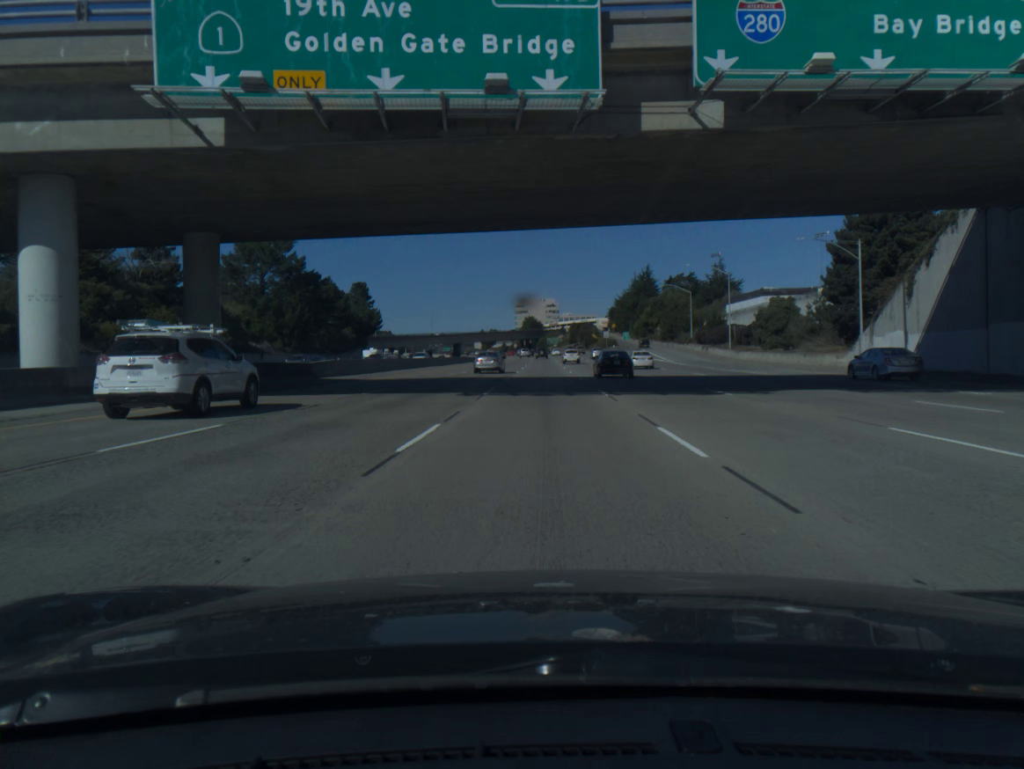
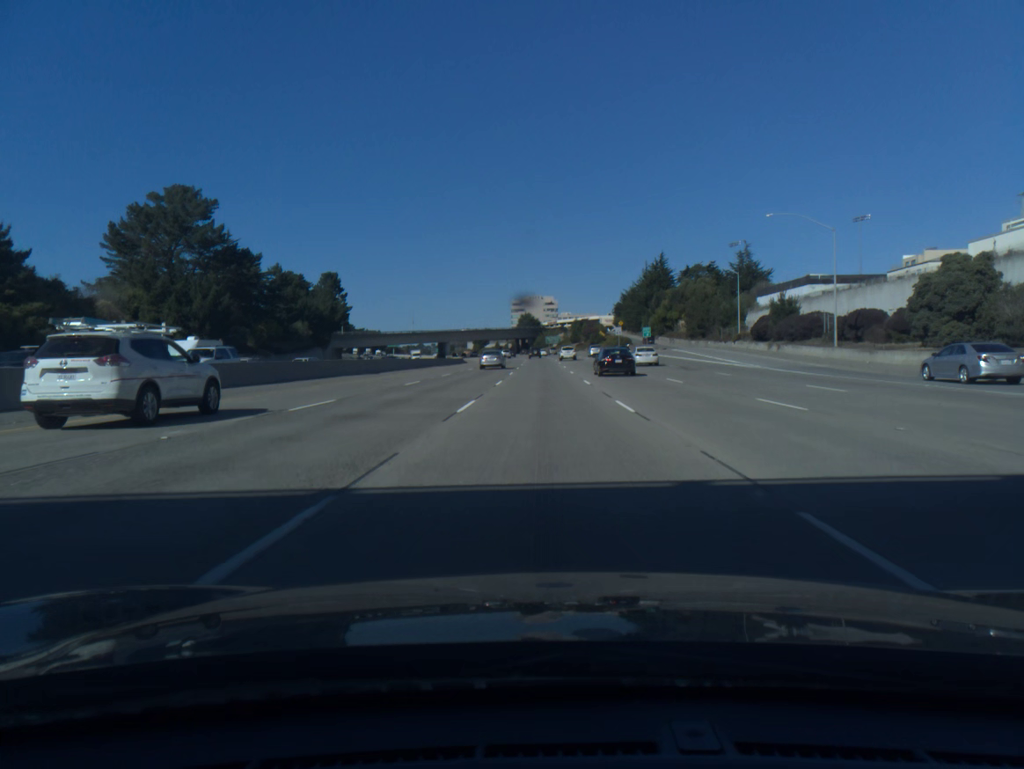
(0.0, +35.6) m; 0°
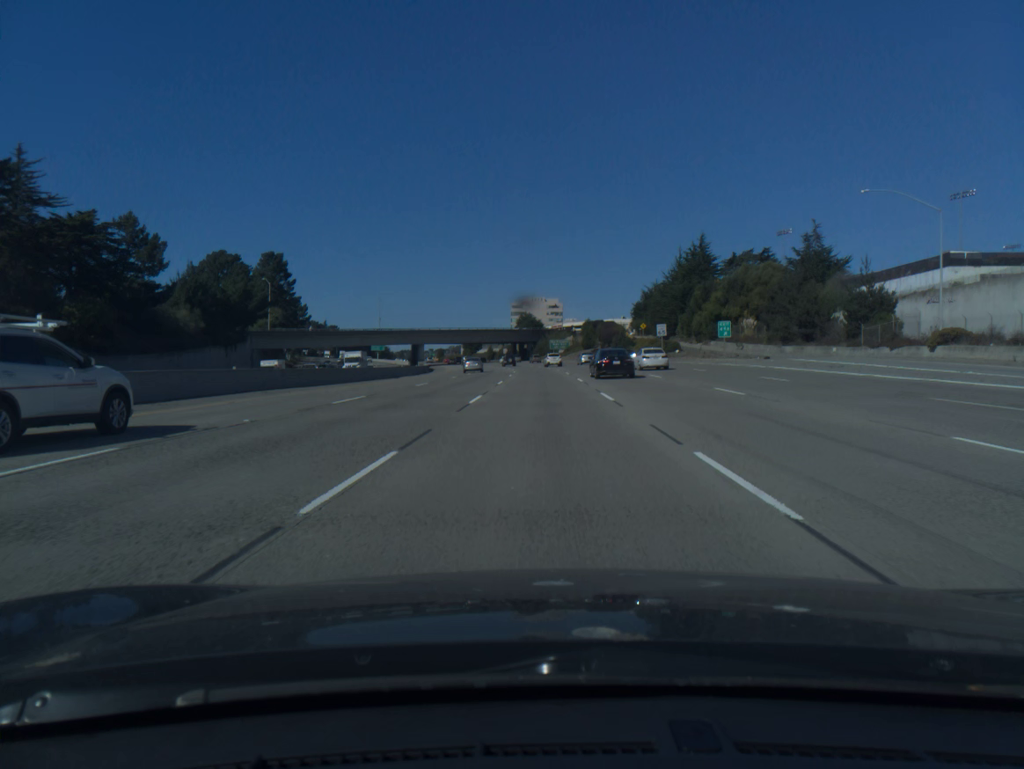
(+0.1, +53.4) m; 0°
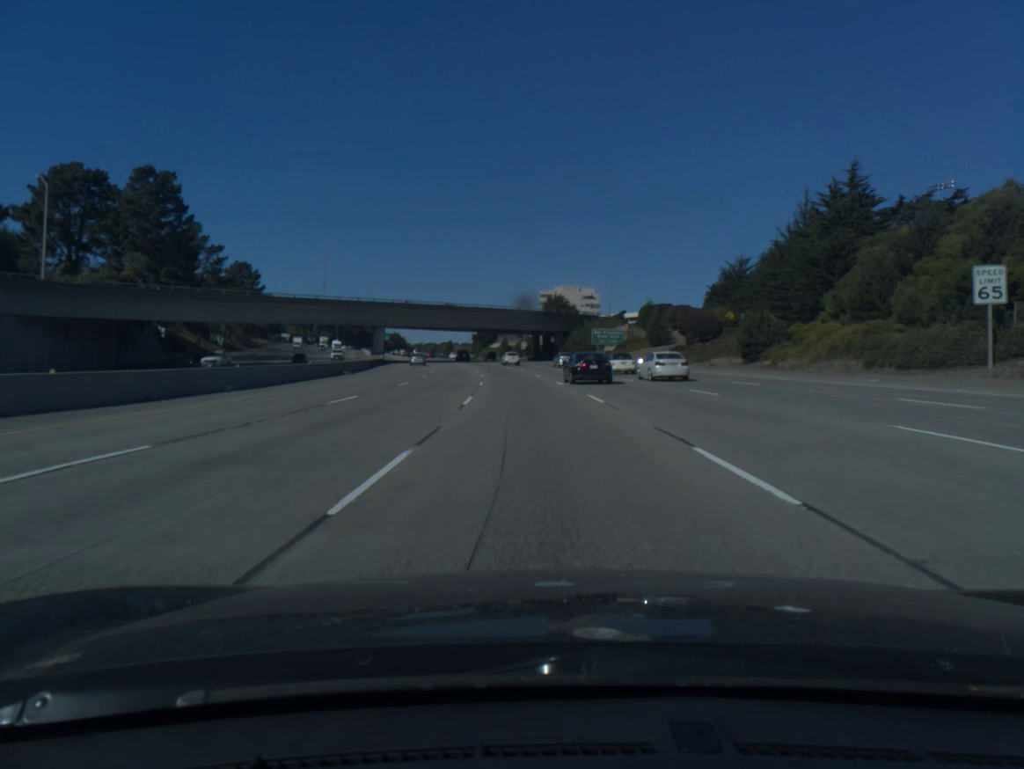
(-0.8, +70.9) m; -2°
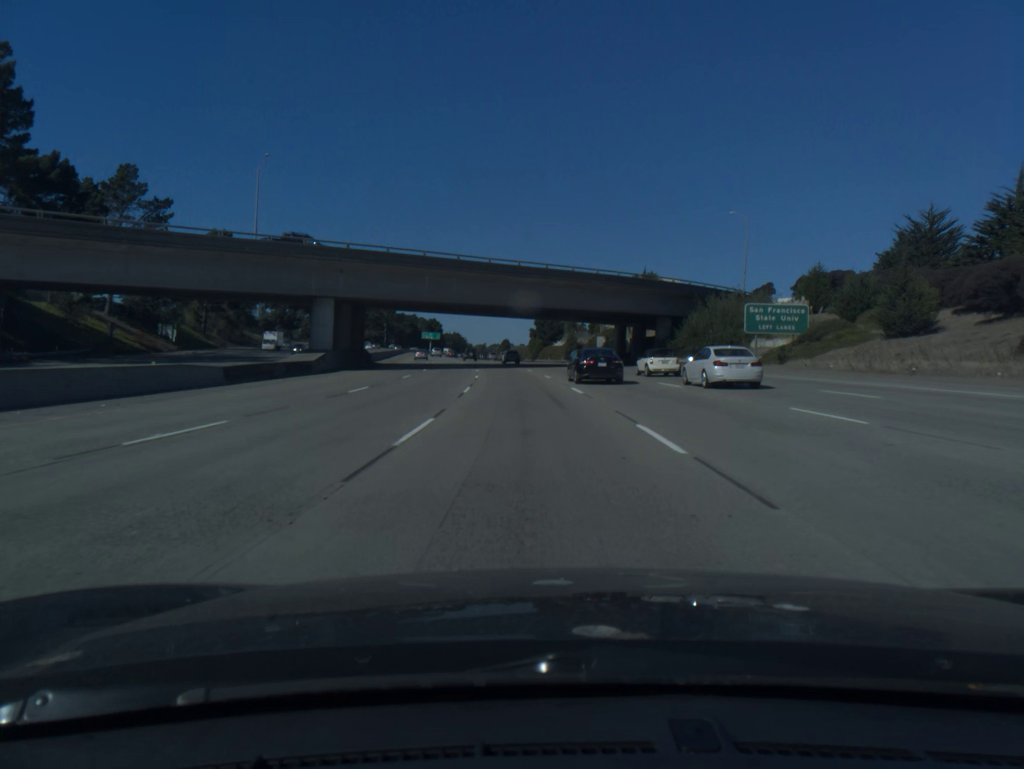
(-2.2, +53.2) m; -5°
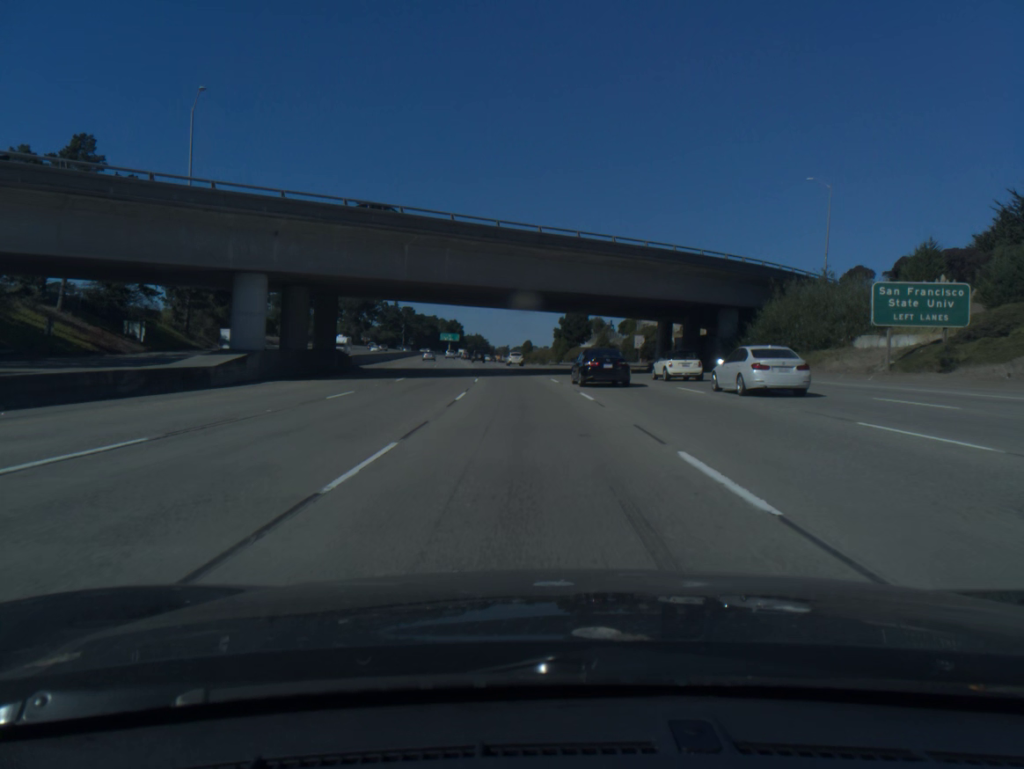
(-0.3, +17.8) m; -2°
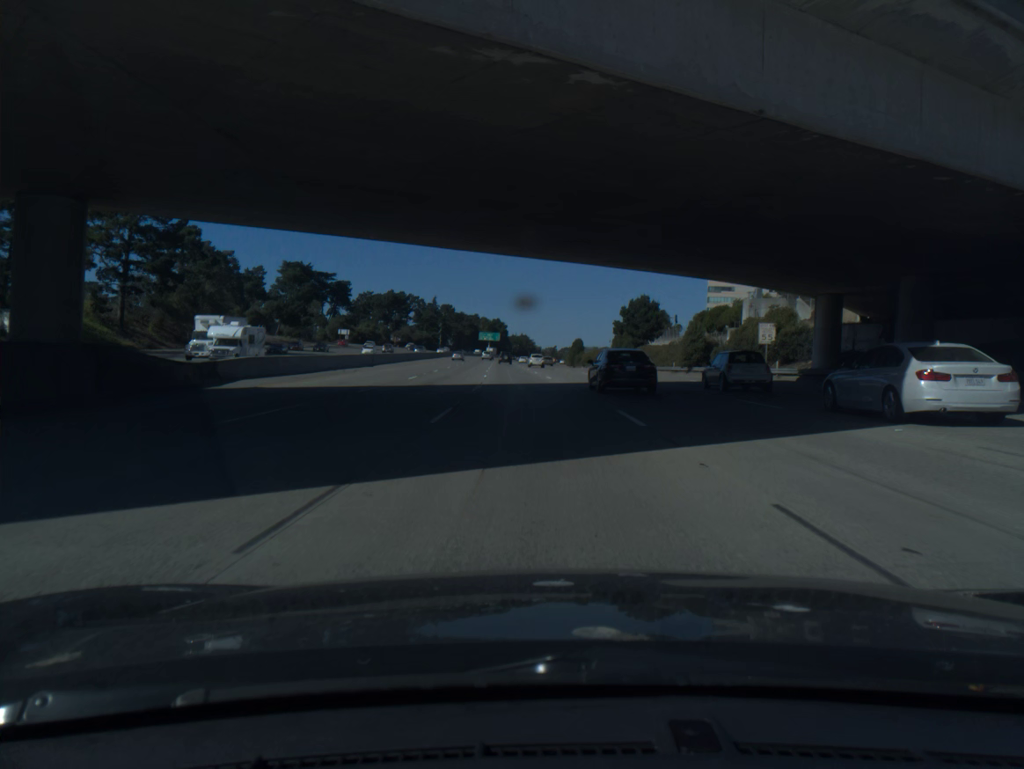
(-1.1, +35.5) m; -3°
